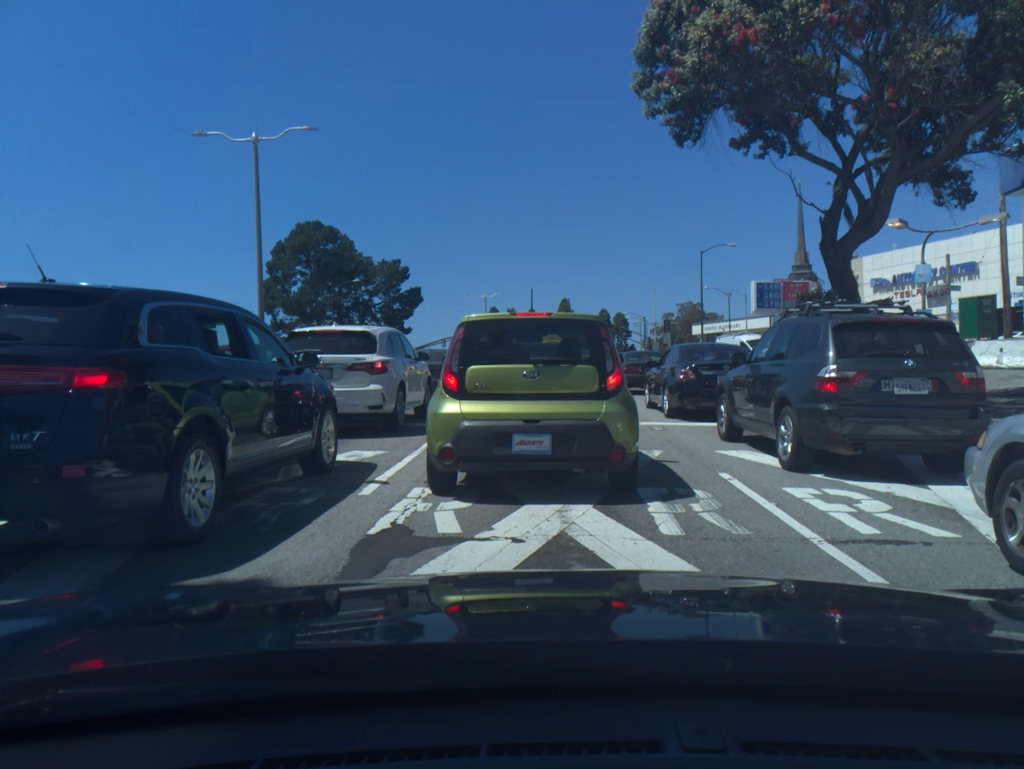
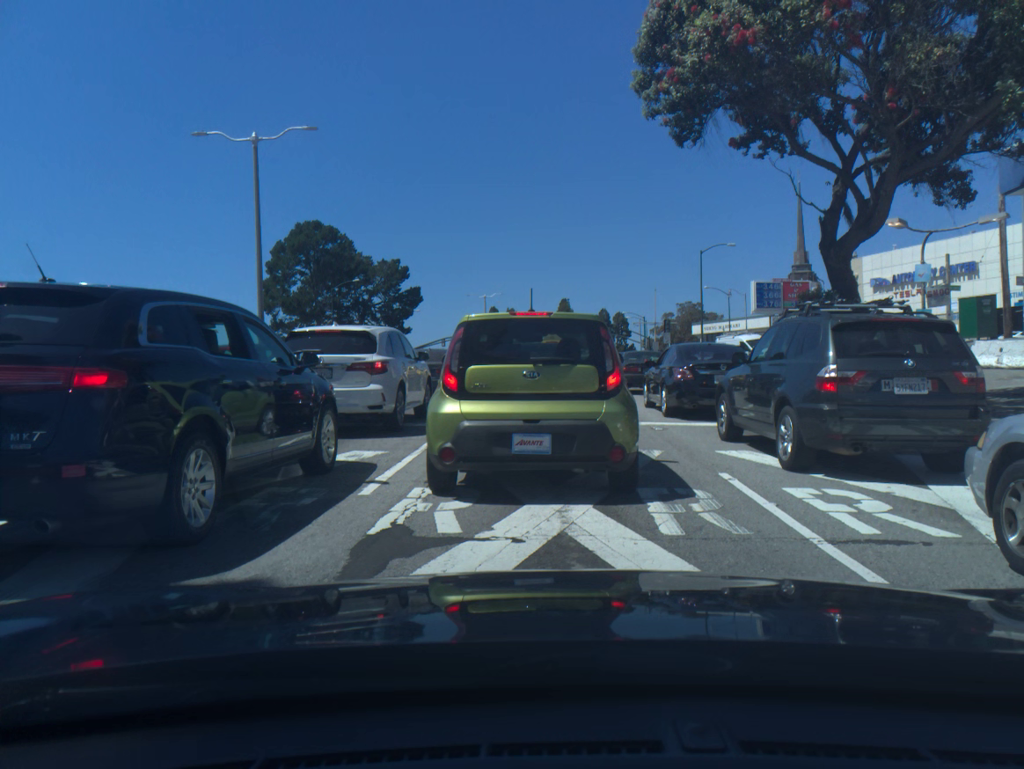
(0.0, 0.0) m; 0°
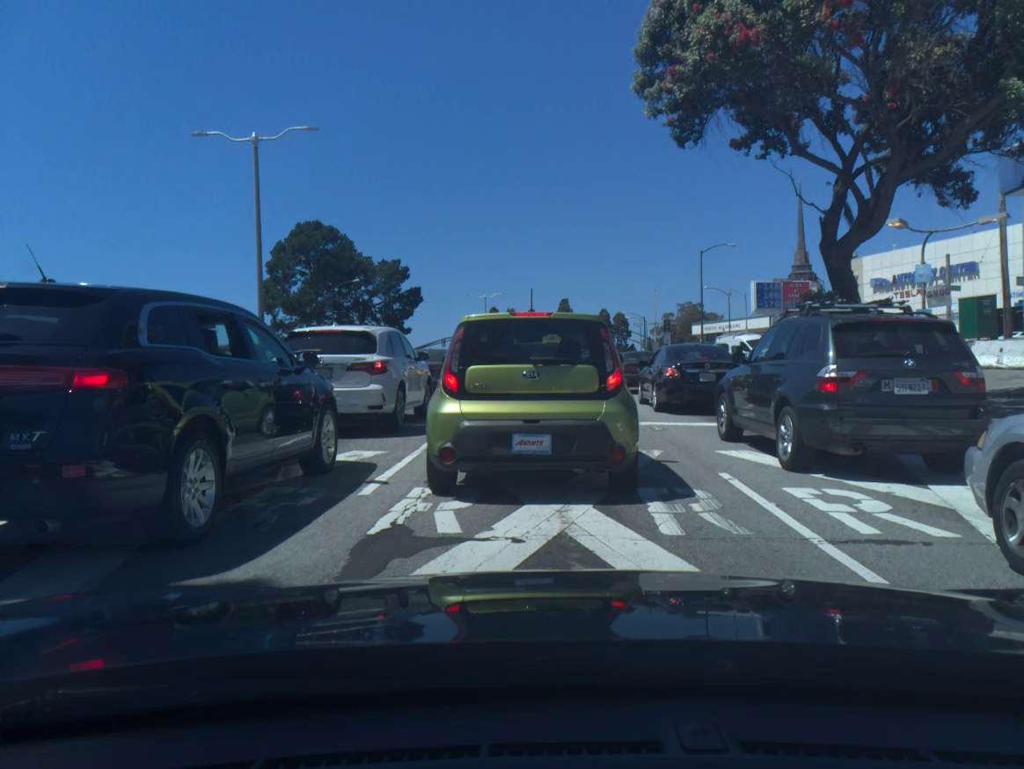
(0.0, 0.0) m; 0°
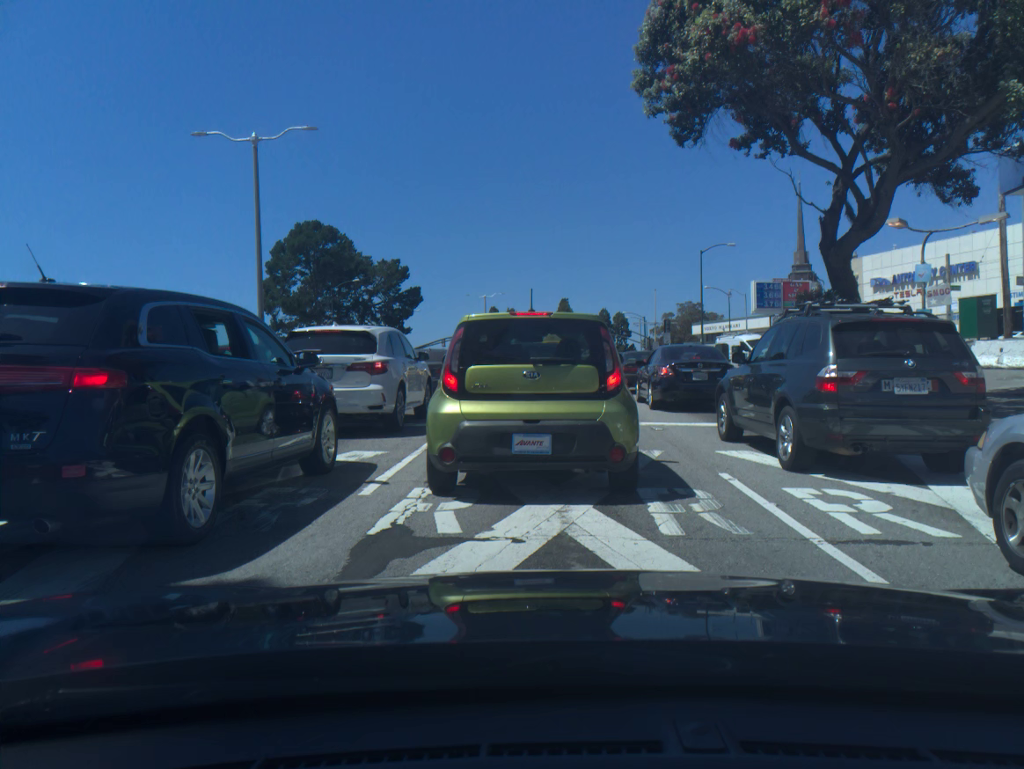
(+0.1, 0.0) m; 0°
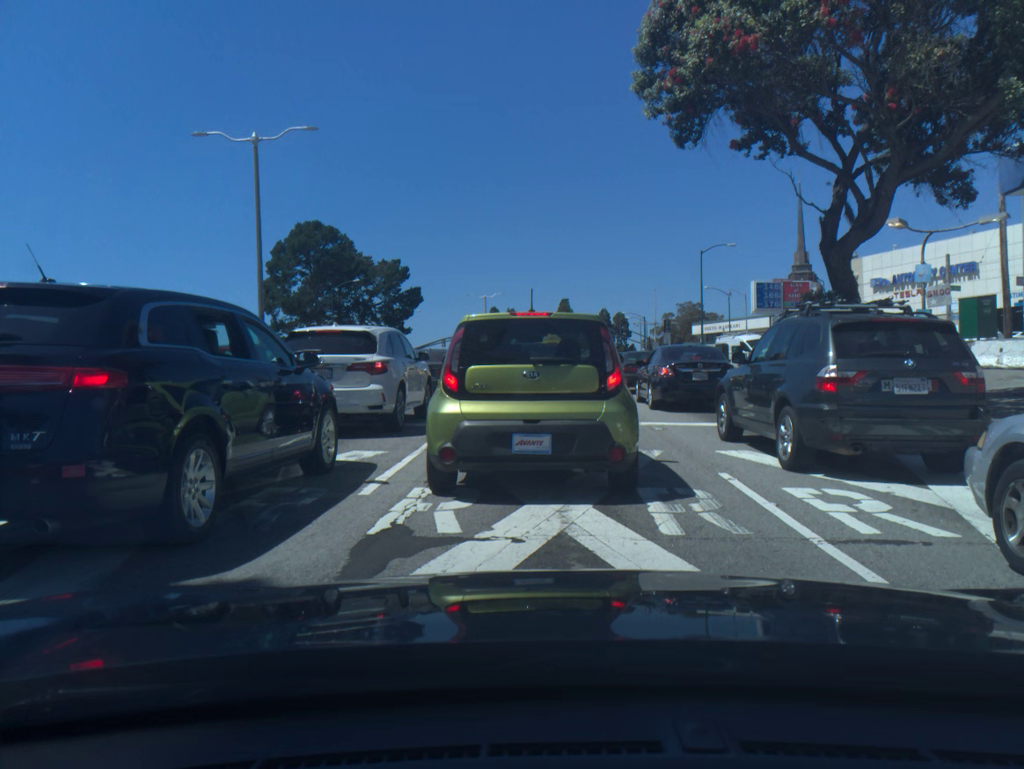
(0.0, 0.0) m; 0°
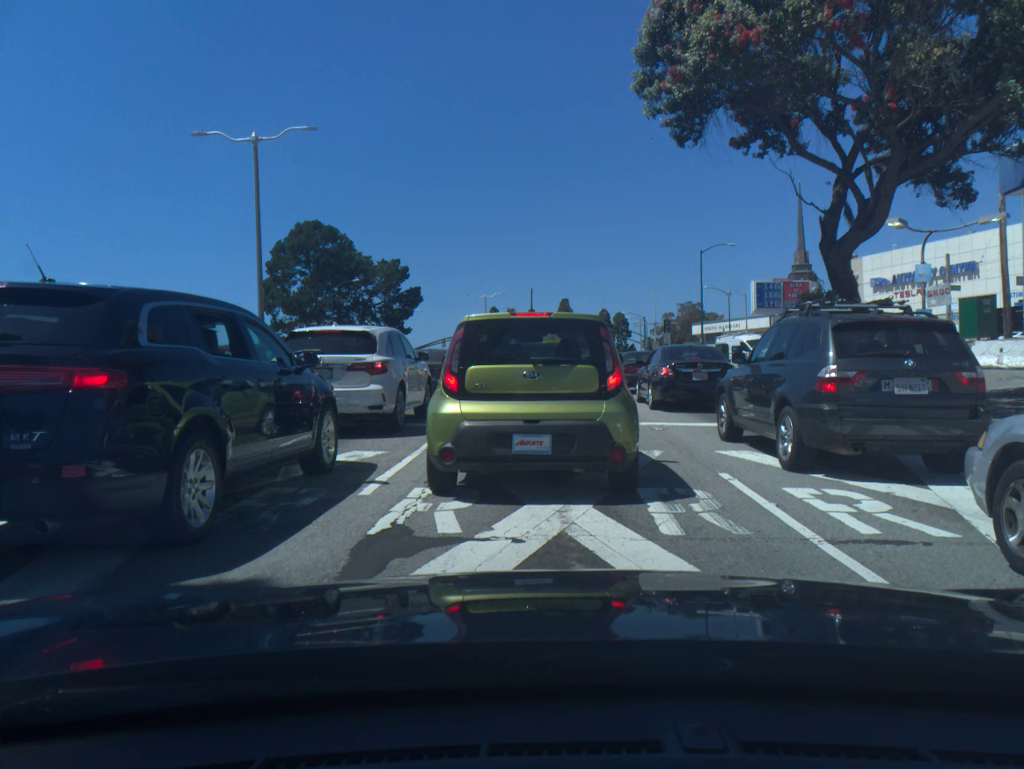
(0.0, 0.0) m; 0°
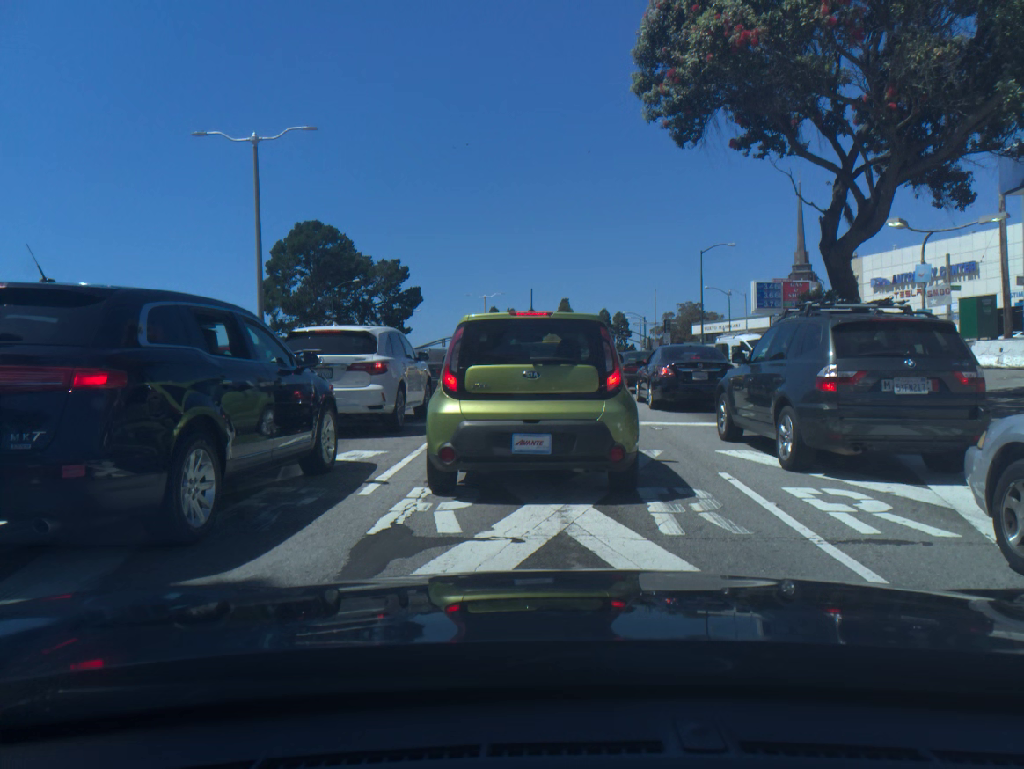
(0.0, 0.0) m; 0°
